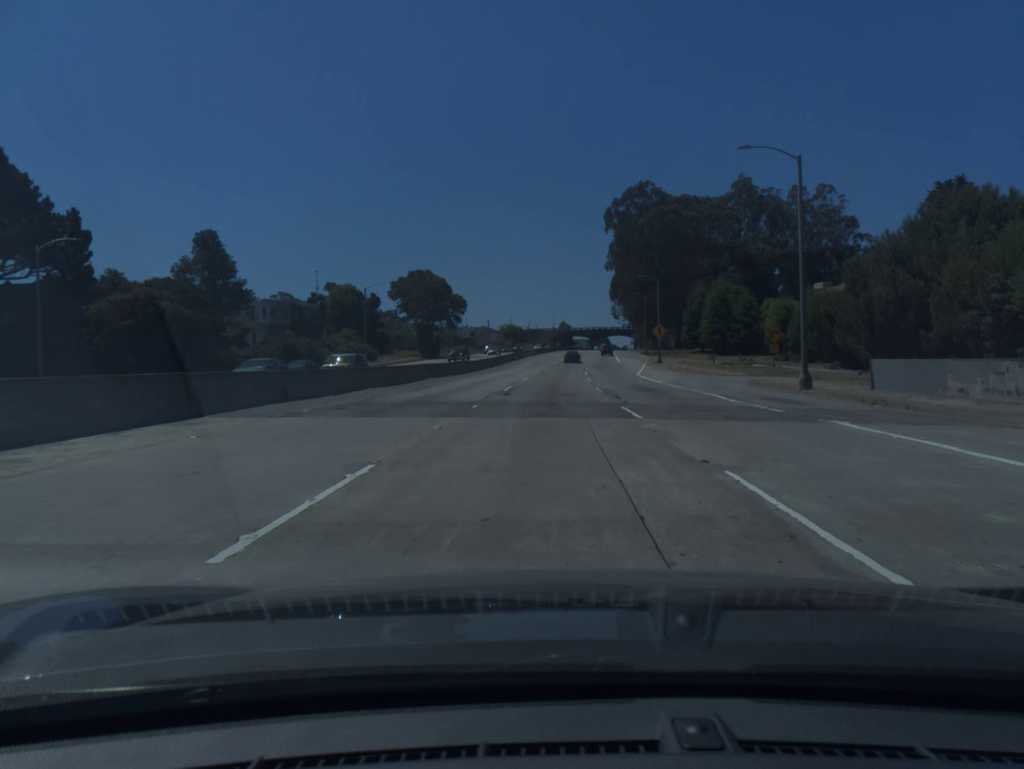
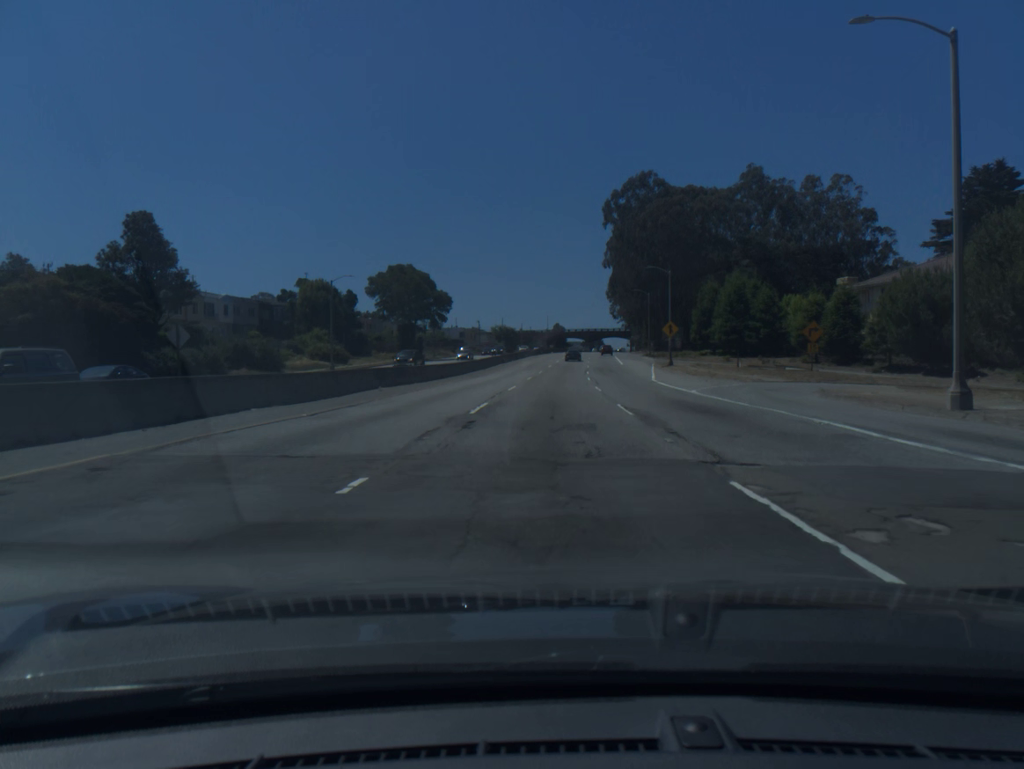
(0.0, +12.0) m; 0°
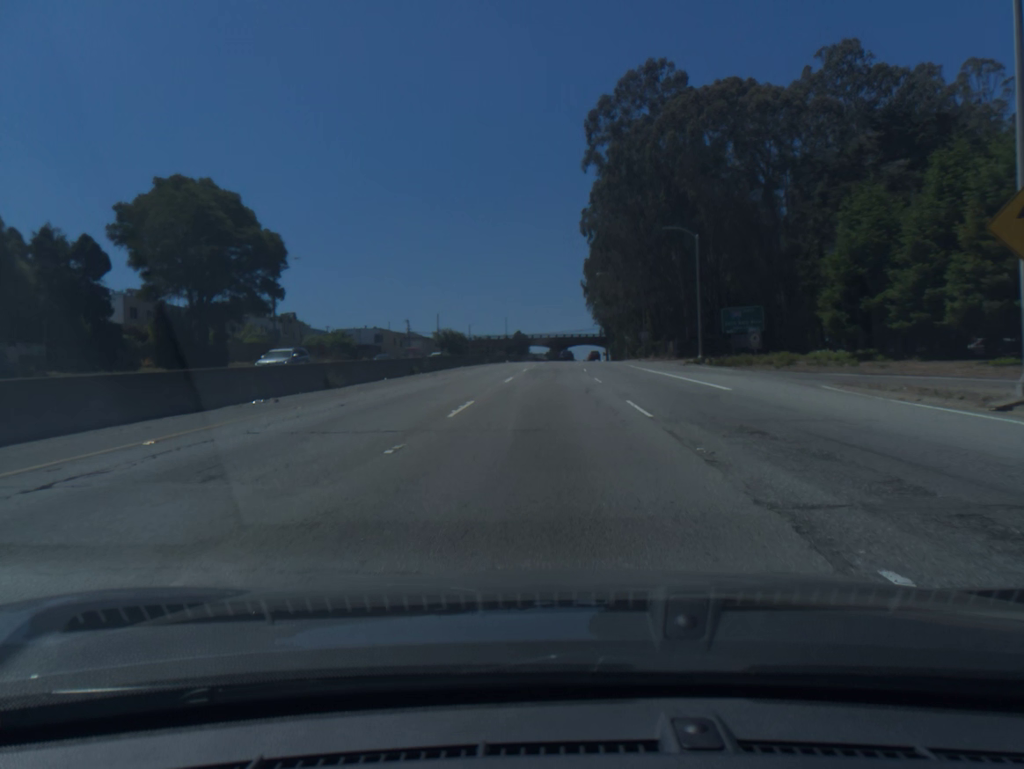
(+1.7, +60.4) m; +3°
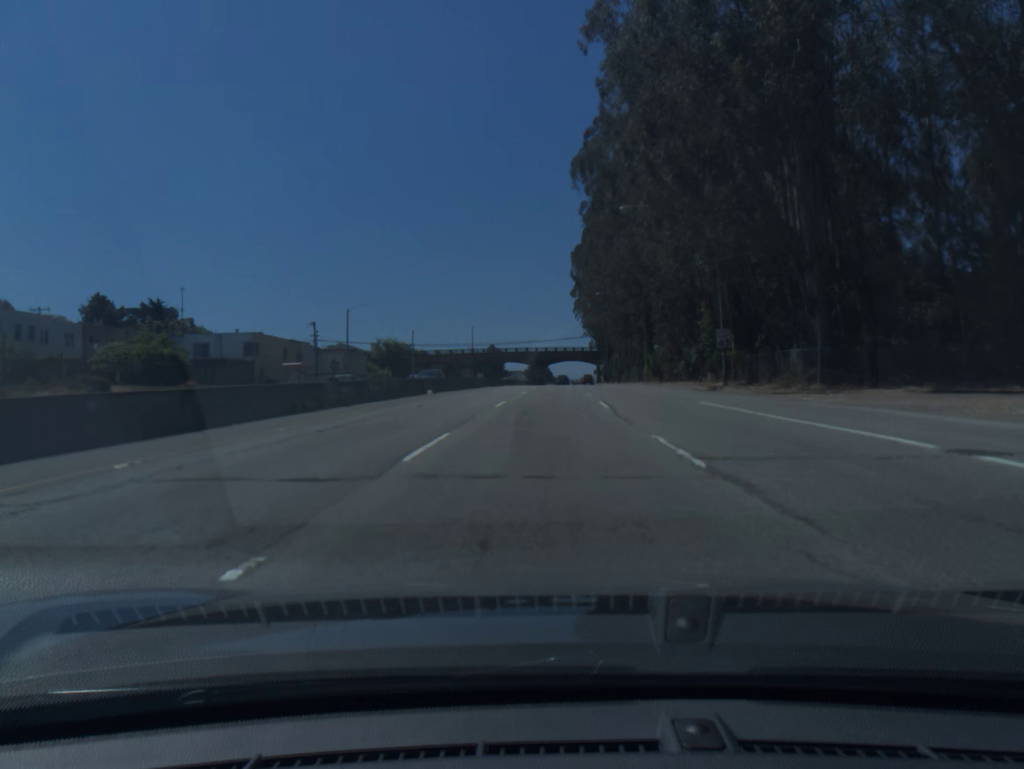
(+0.7, +49.3) m; +2°
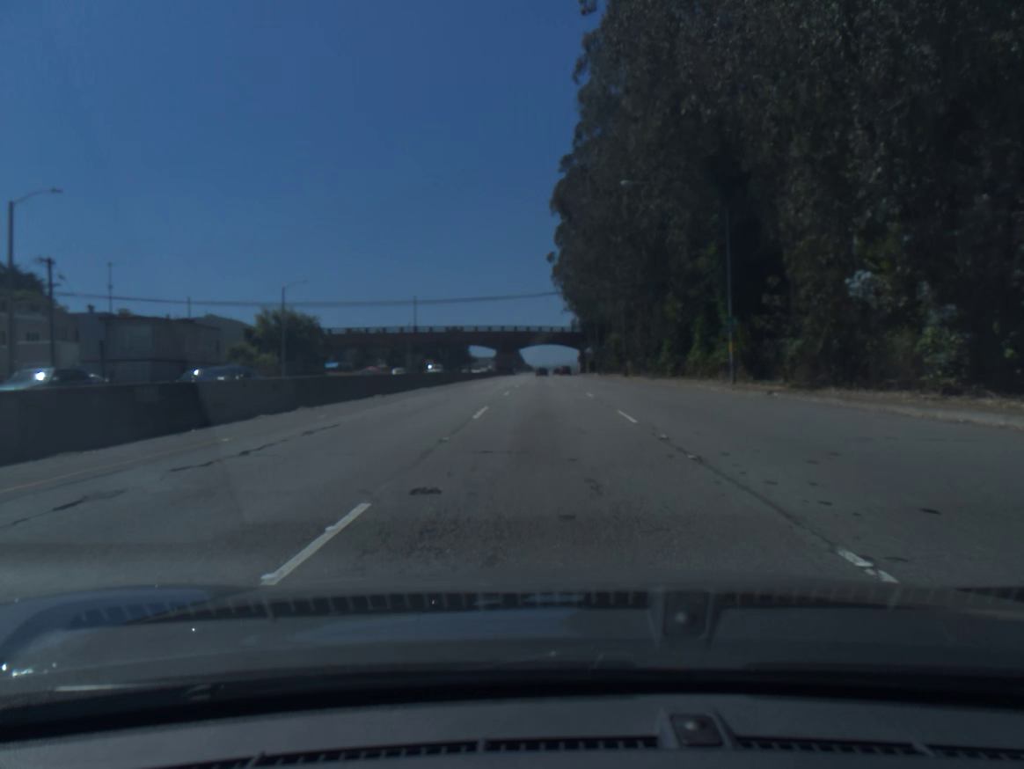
(+0.8, +51.5) m; +2°
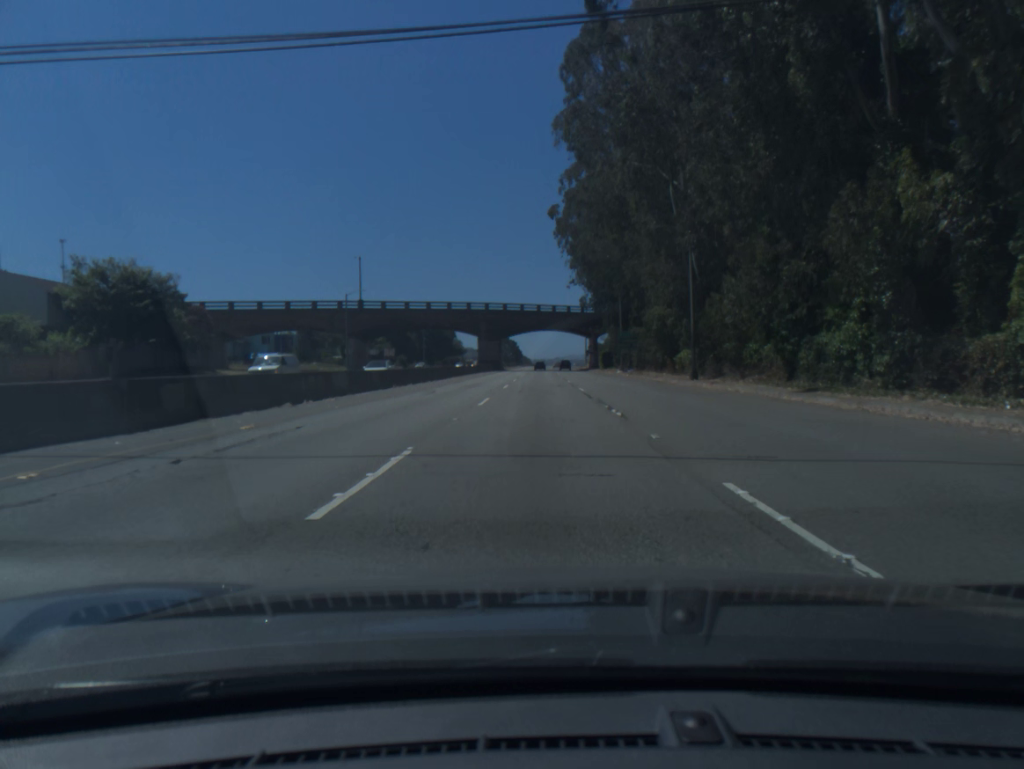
(+0.2, +40.6) m; 0°
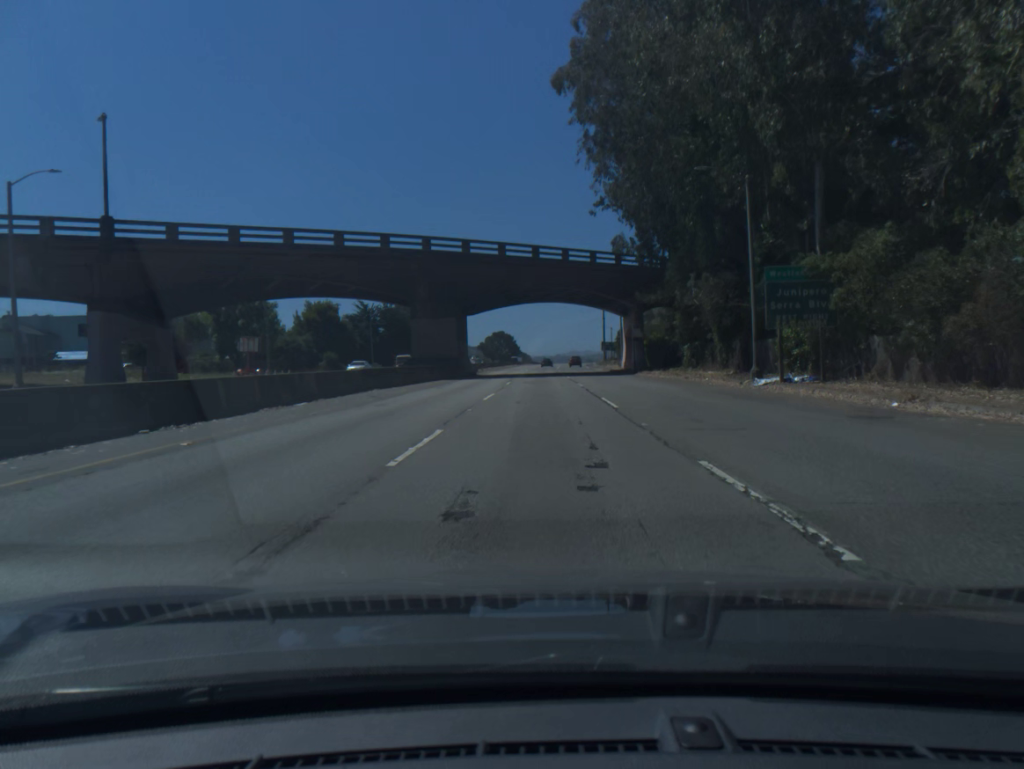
(-0.1, +57.0) m; 0°
